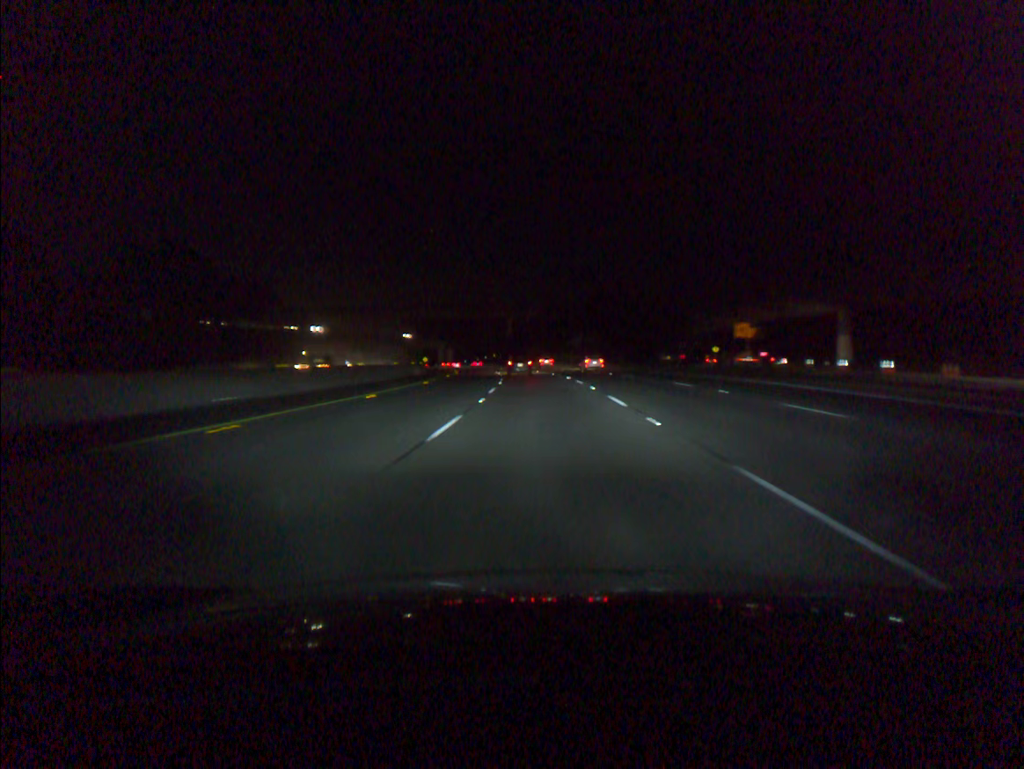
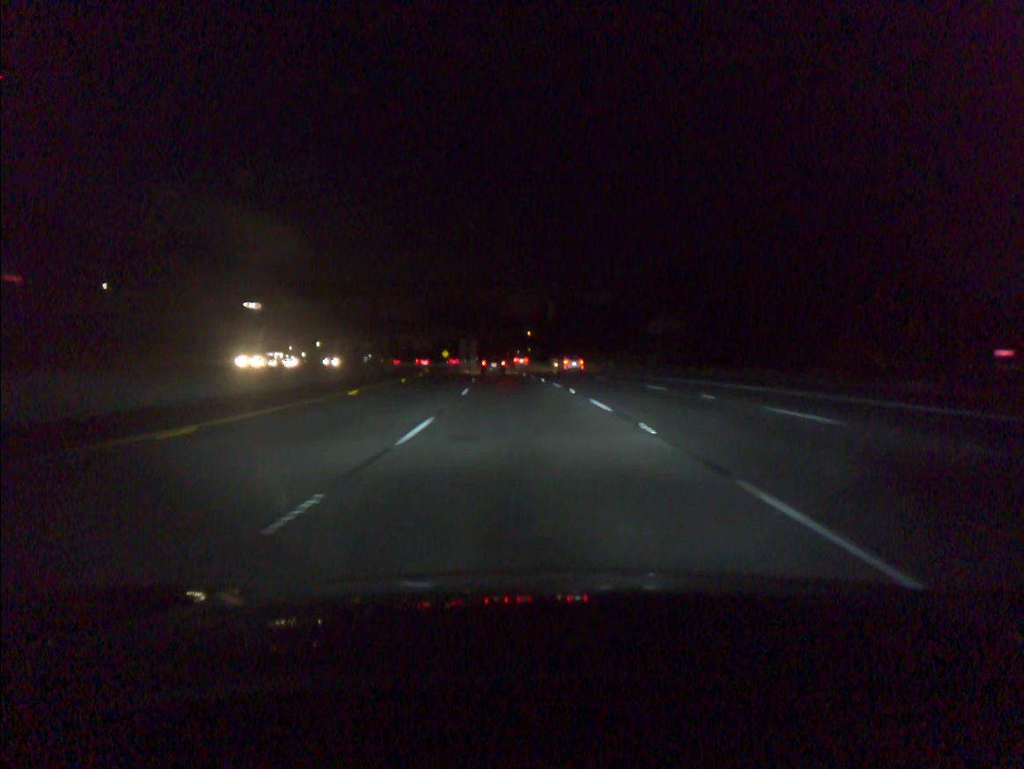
(-1.1, +59.1) m; -3°
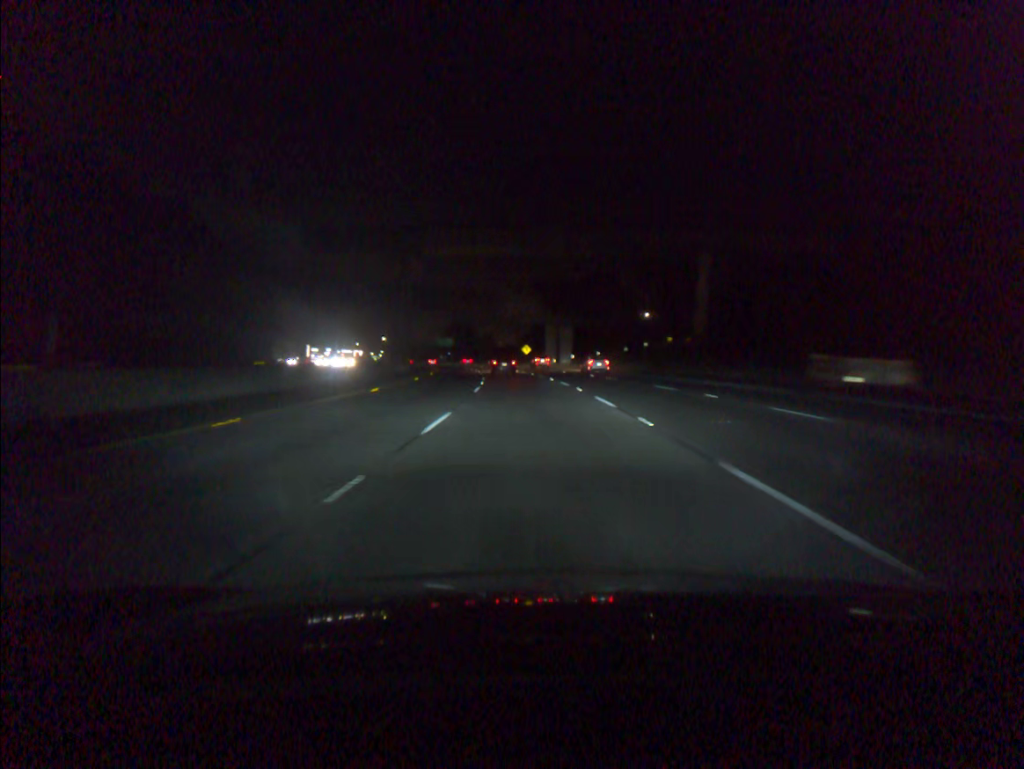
(-4.8, +71.4) m; -7°
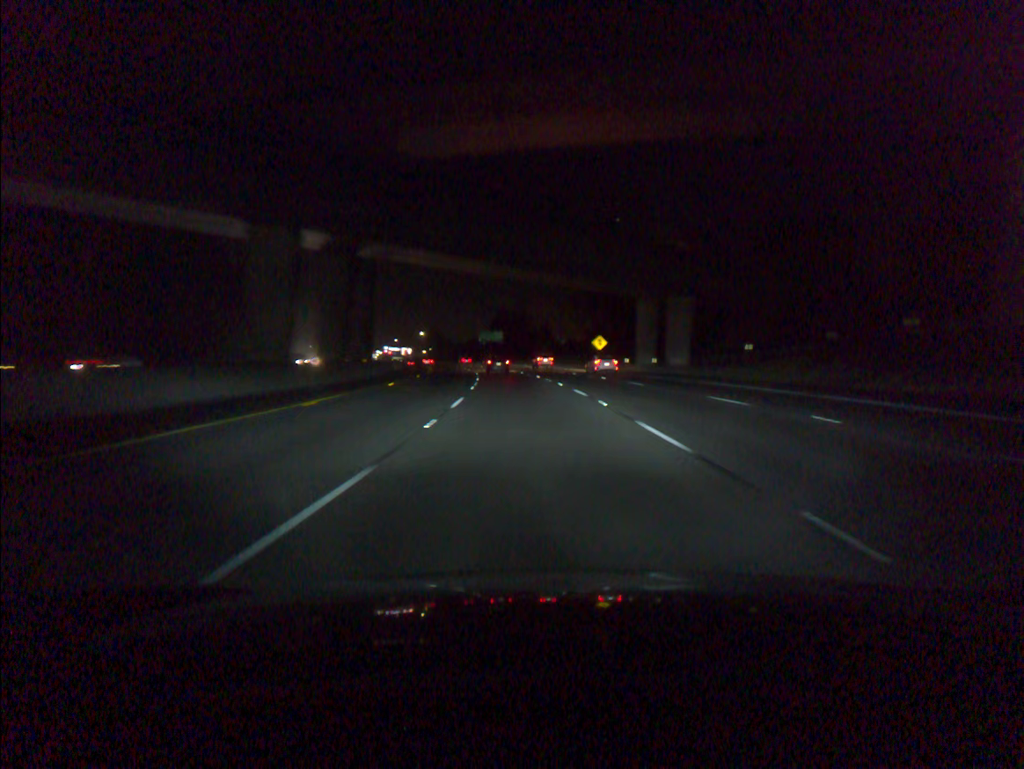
(-2.0, +52.7) m; -5°
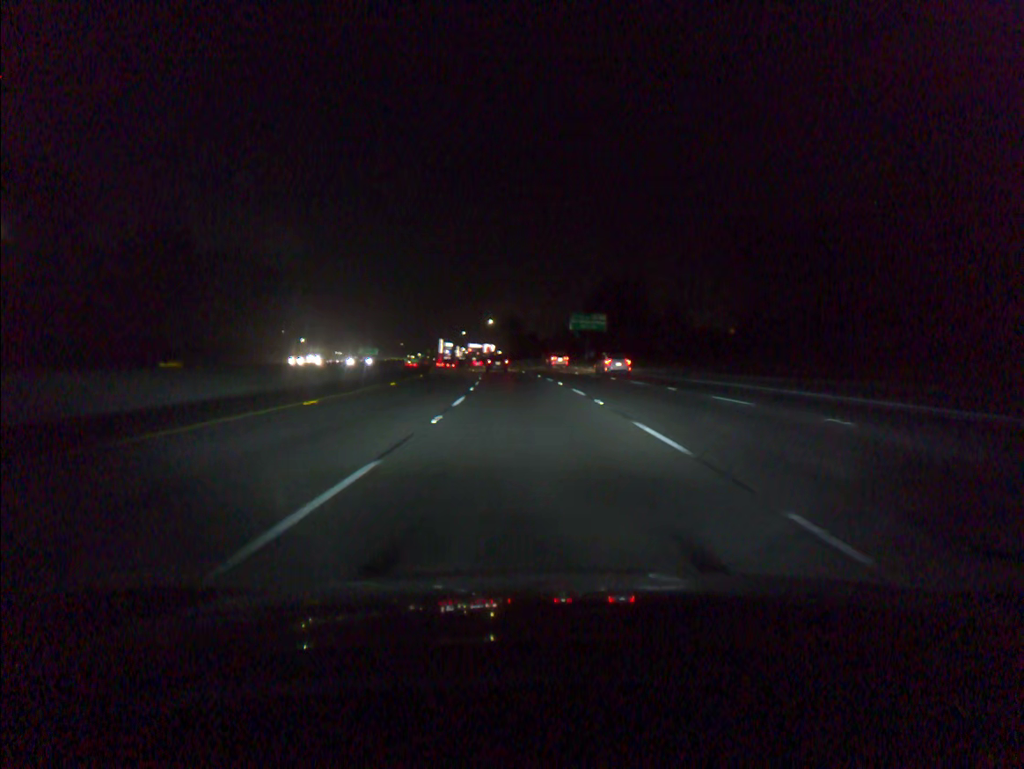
(-4.4, +72.7) m; -7°
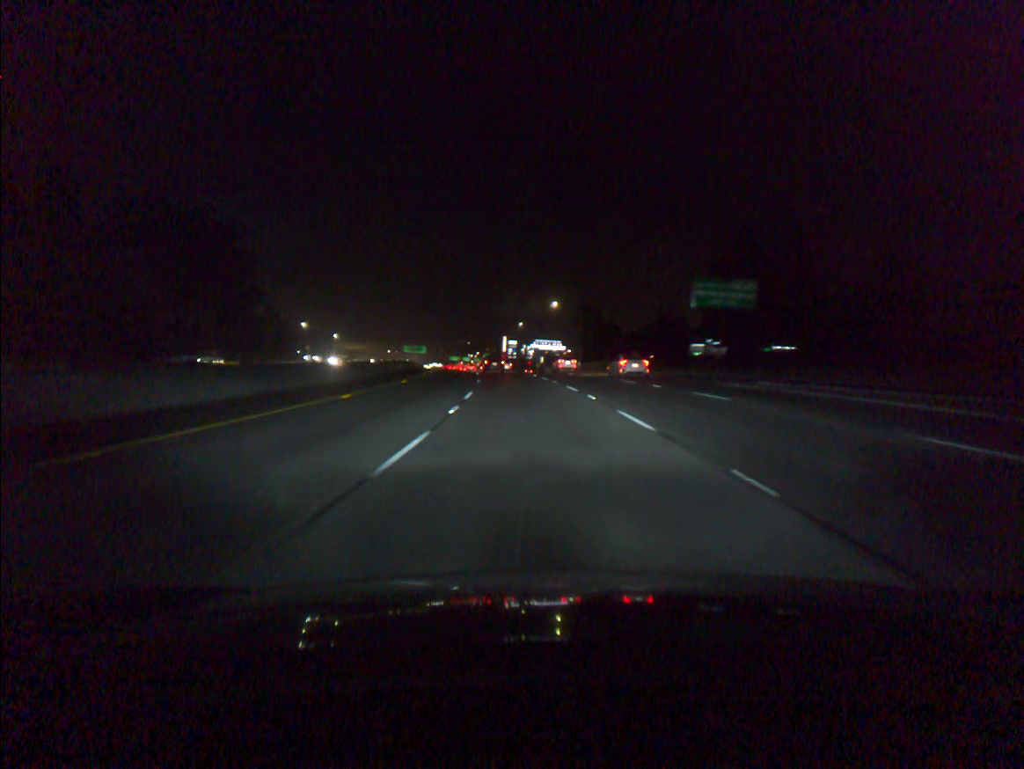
(-2.5, +54.9) m; -5°
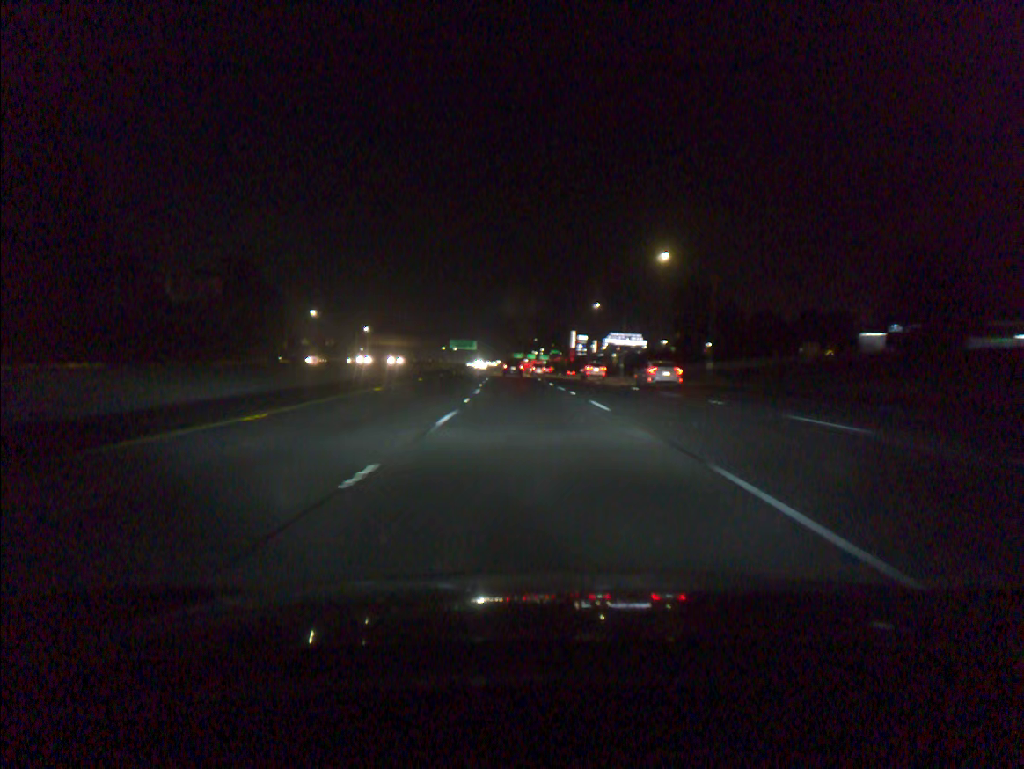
(-2.2, +52.4) m; -5°
